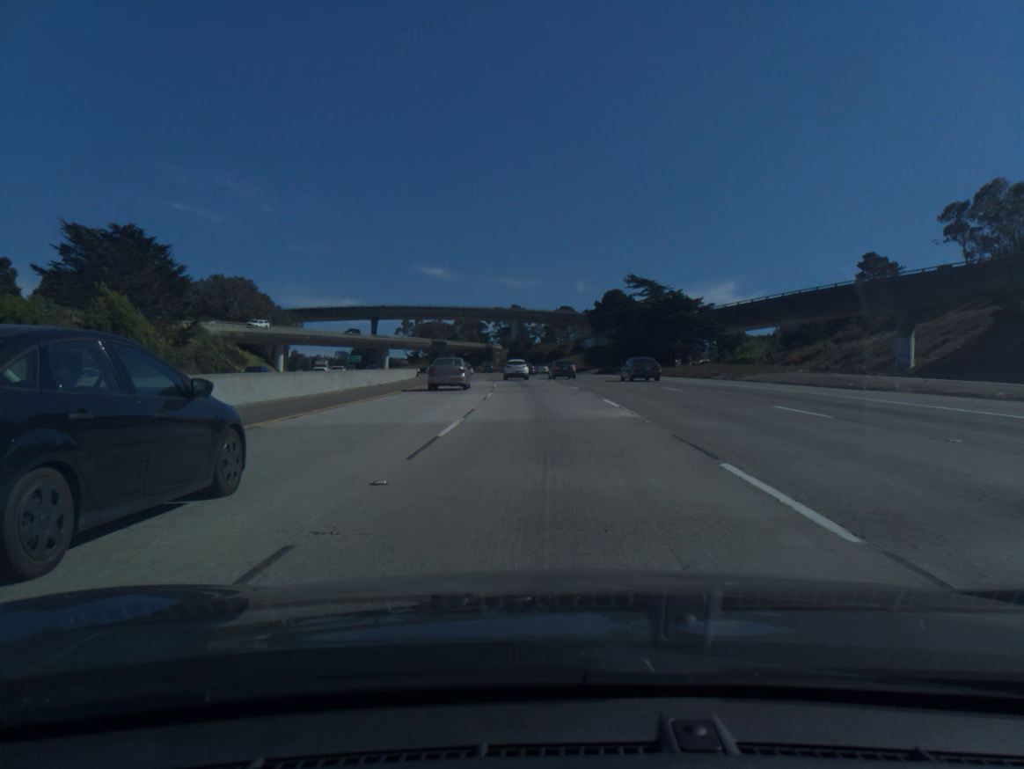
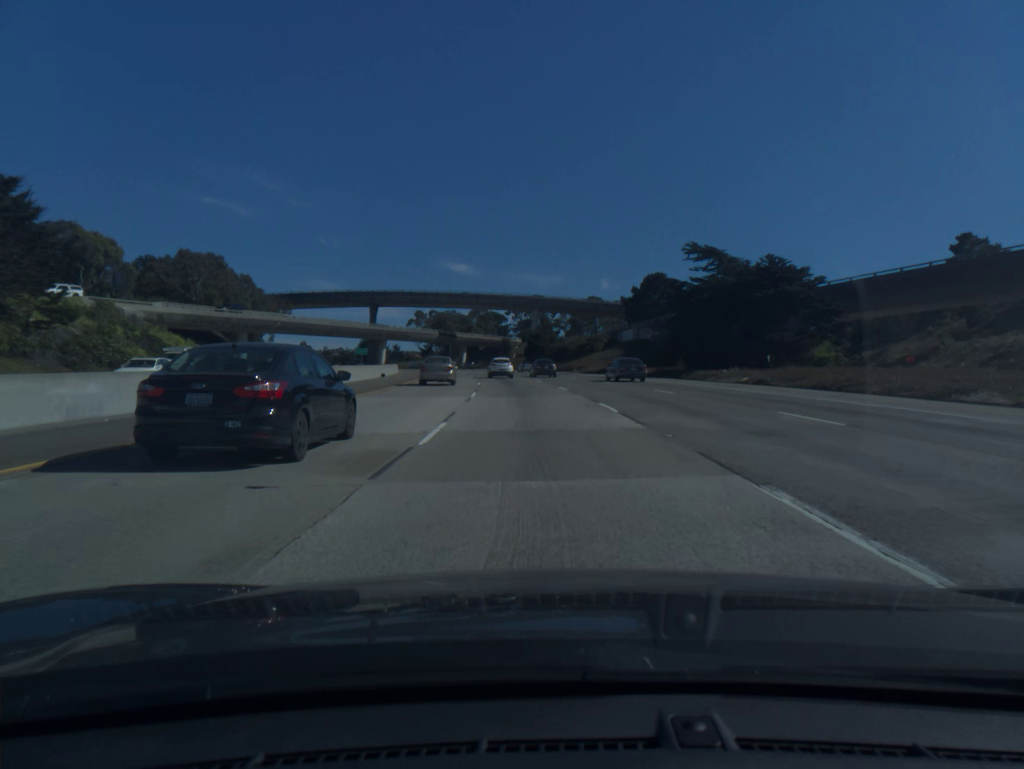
(-0.4, +30.5) m; -1°
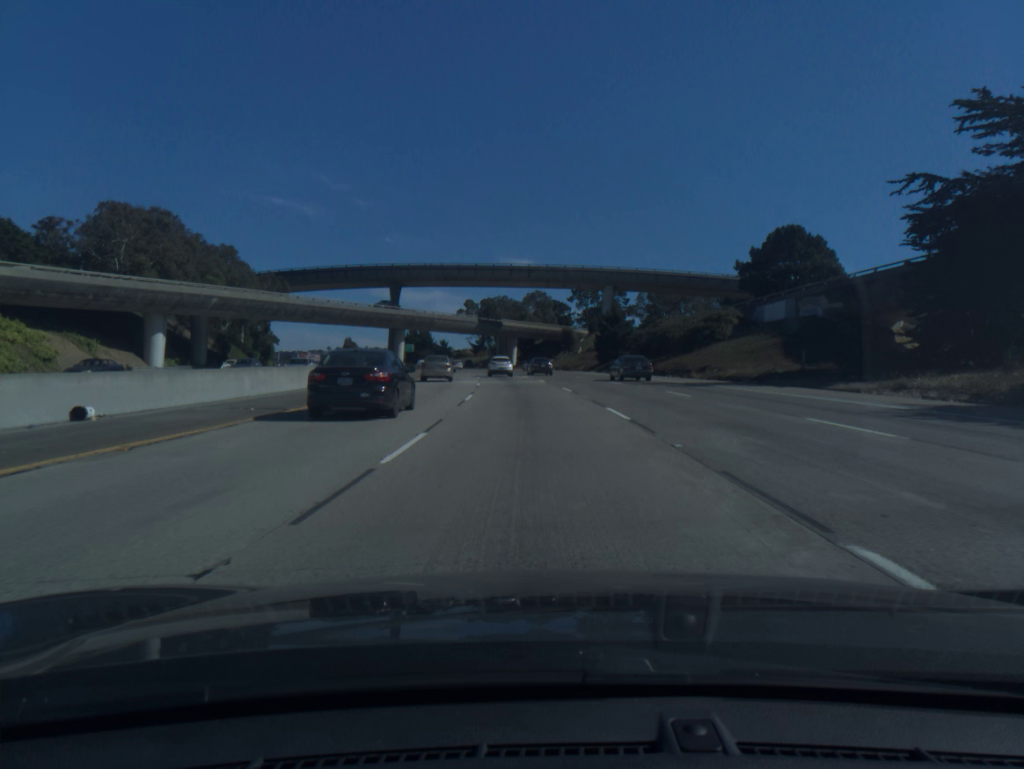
(-1.8, +46.0) m; -5°
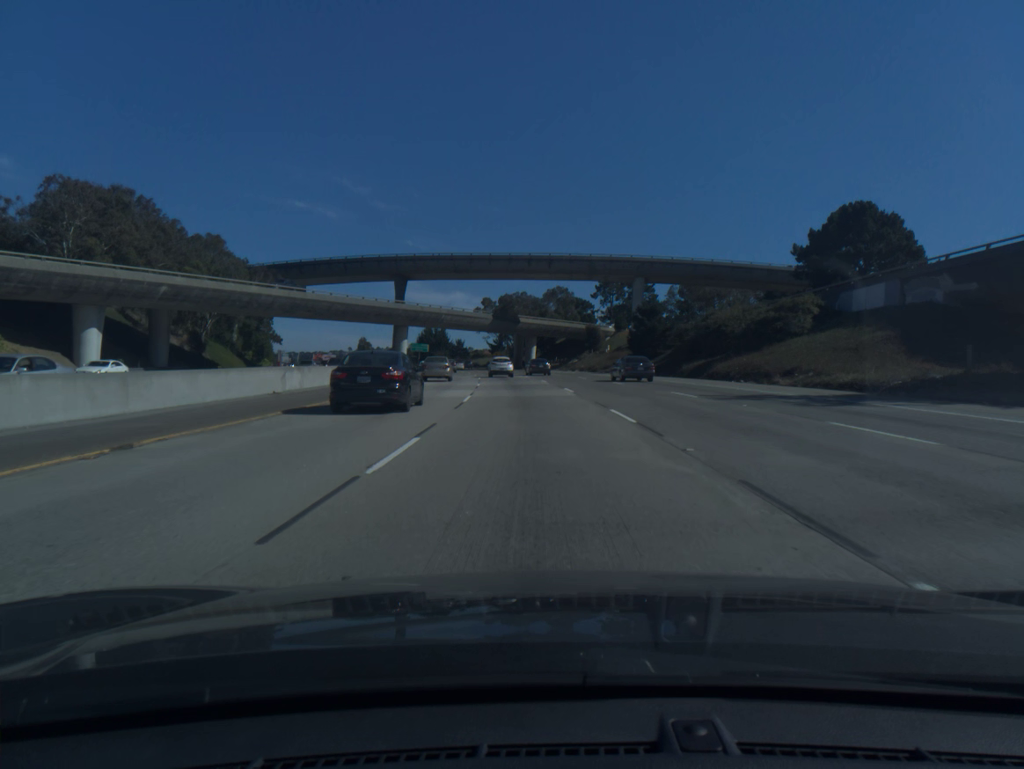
(-0.2, +15.4) m; -1°
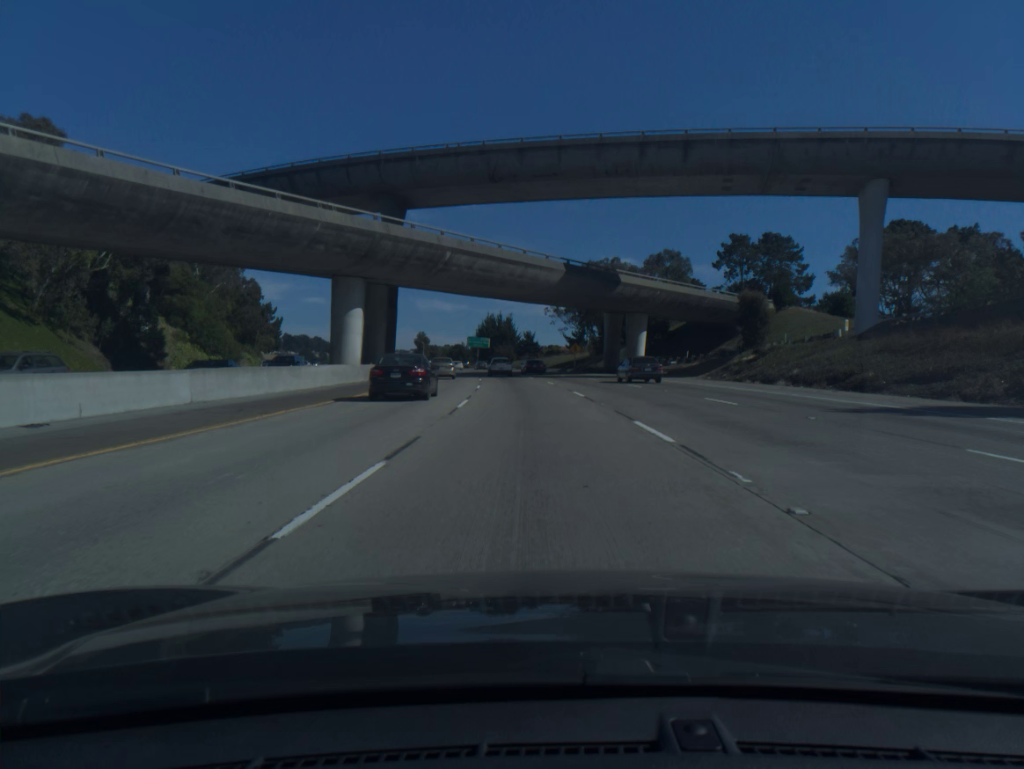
(-3.1, +61.9) m; -6°
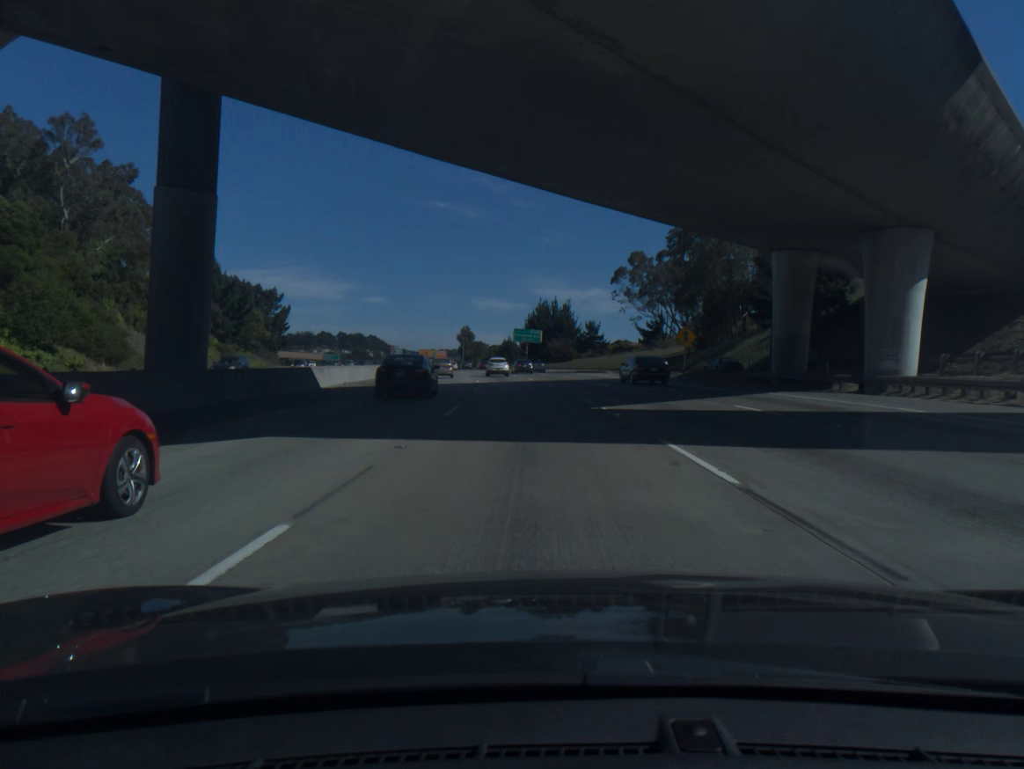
(-1.8, +47.2) m; -4°
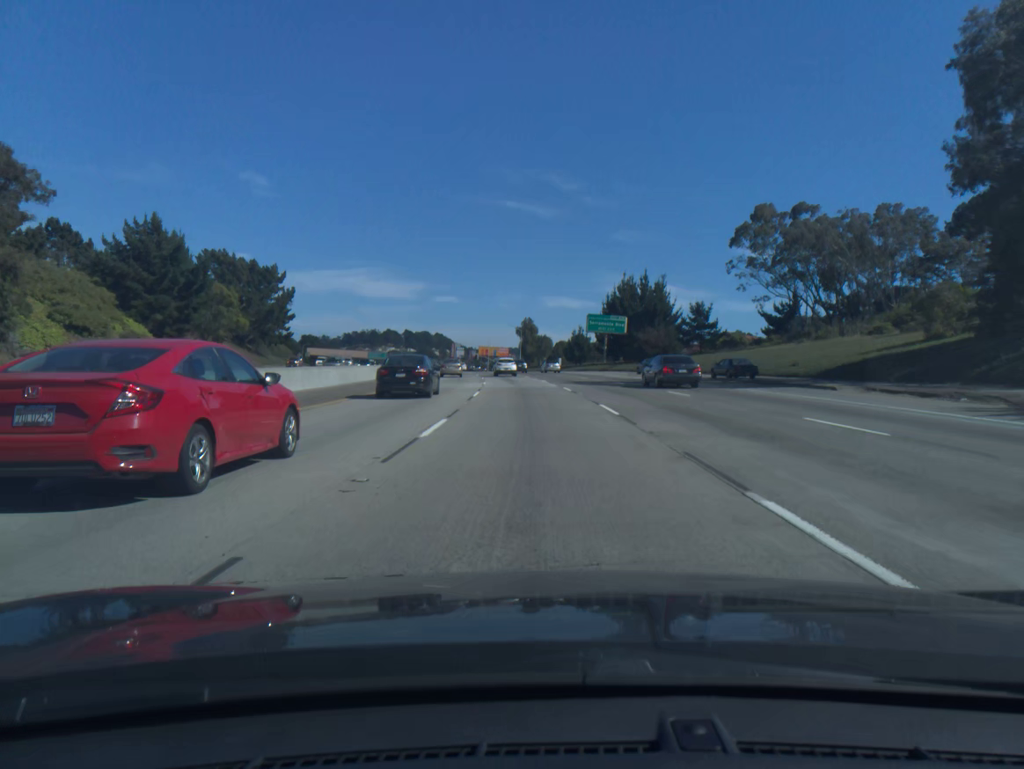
(-2.1, +48.2) m; -5°
